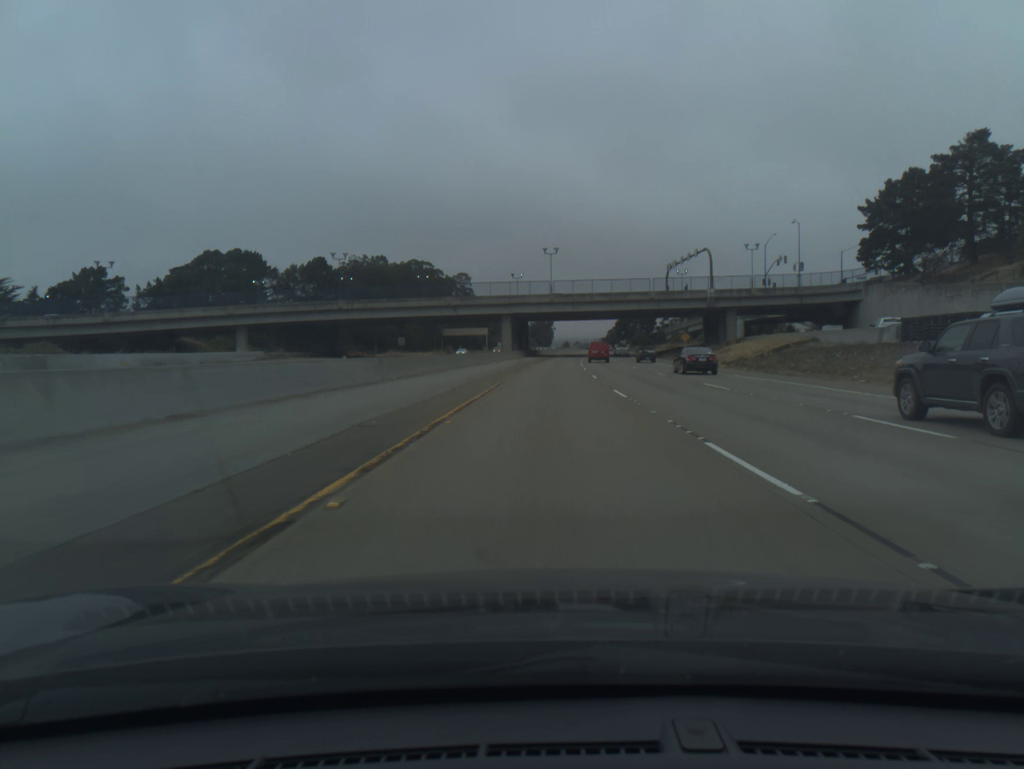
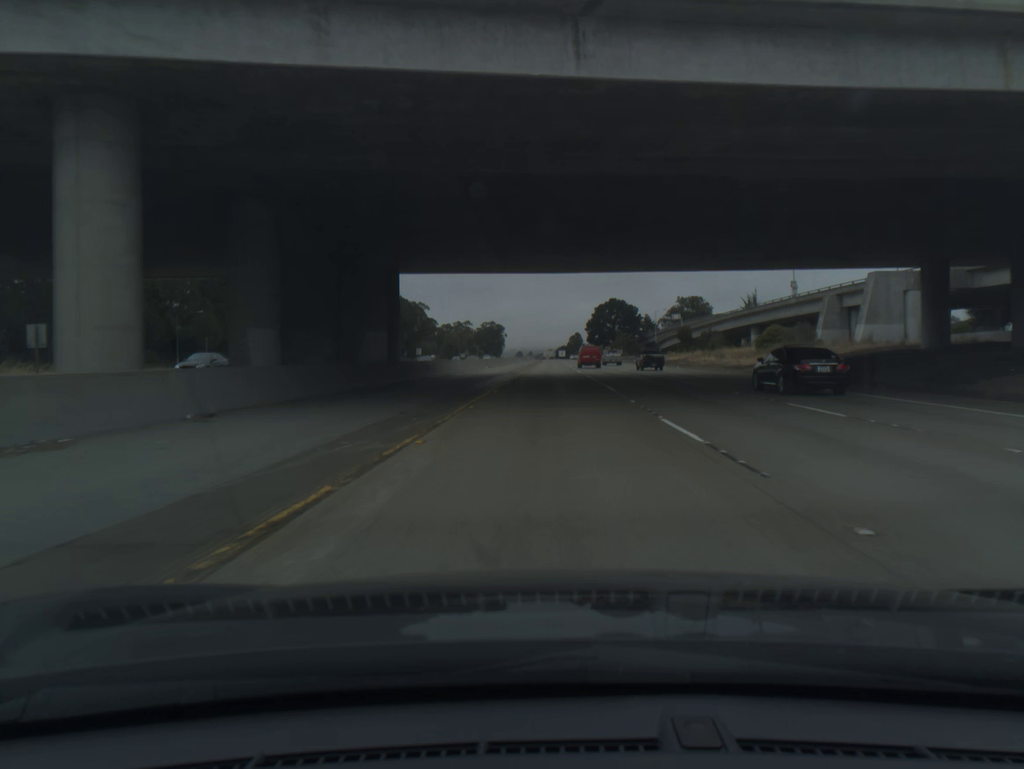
(+2.9, +97.8) m; +4°
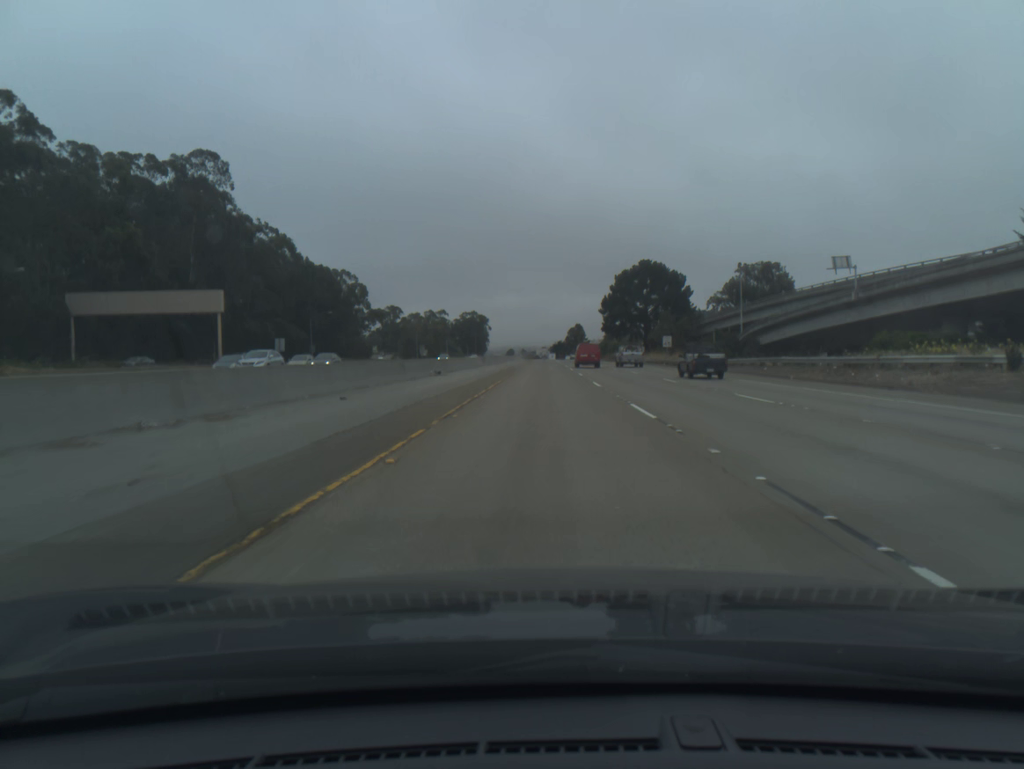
(+1.1, +97.8) m; +1°
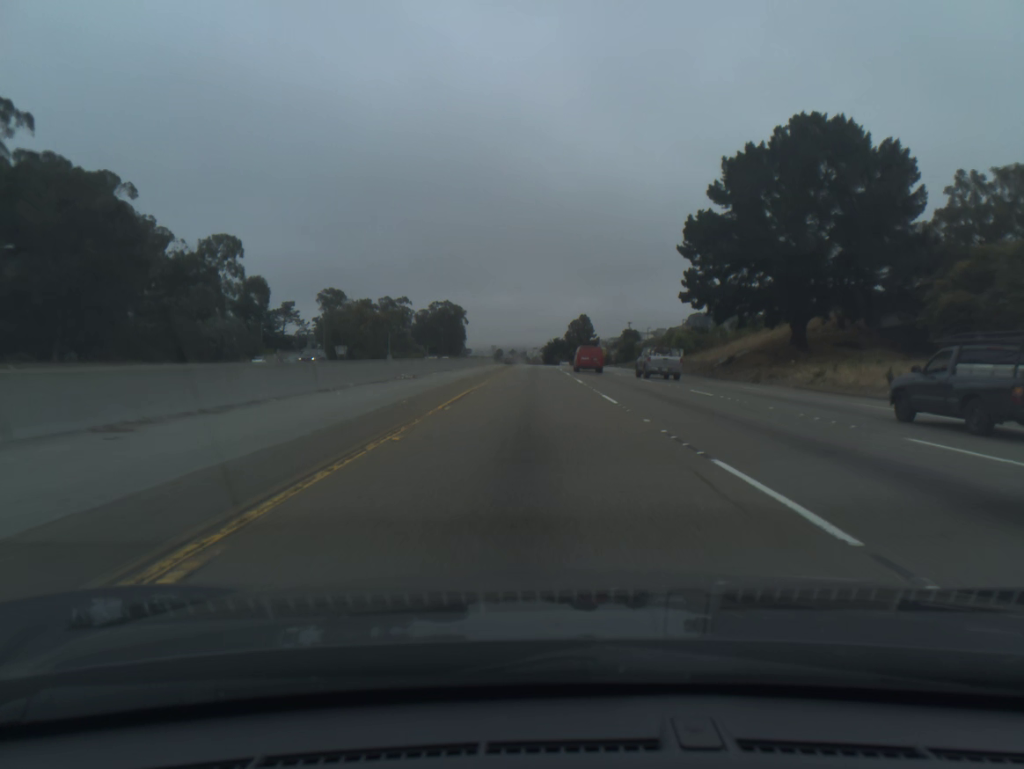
(+0.3, +97.9) m; 0°
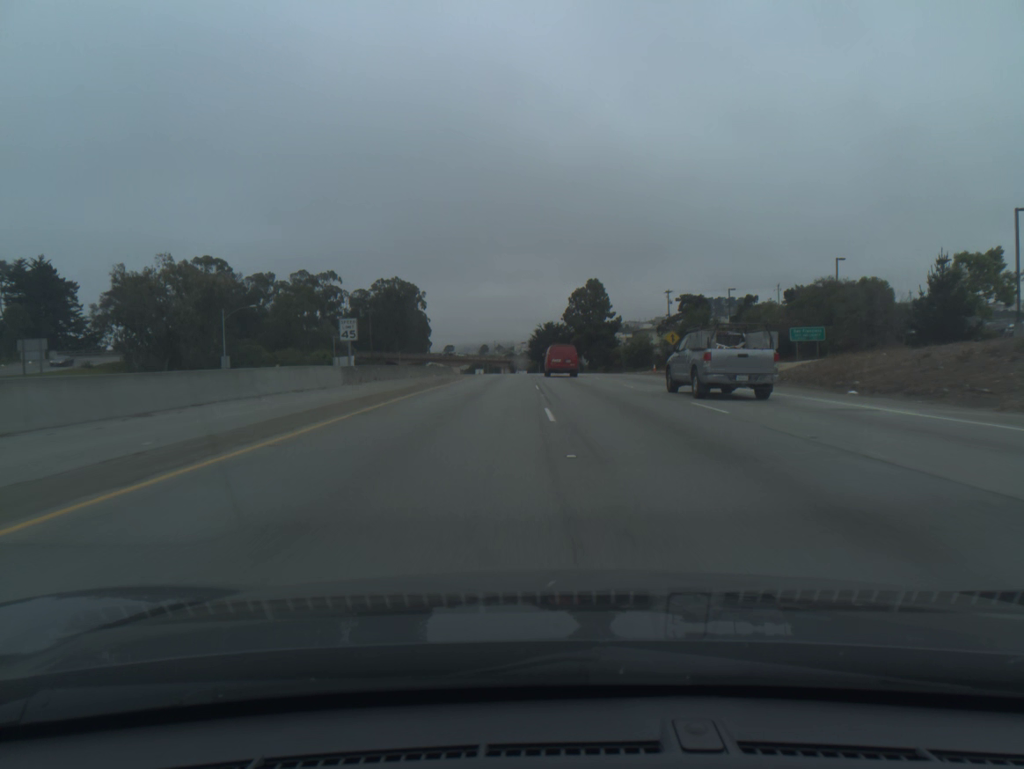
(+1.1, +95.3) m; +1°
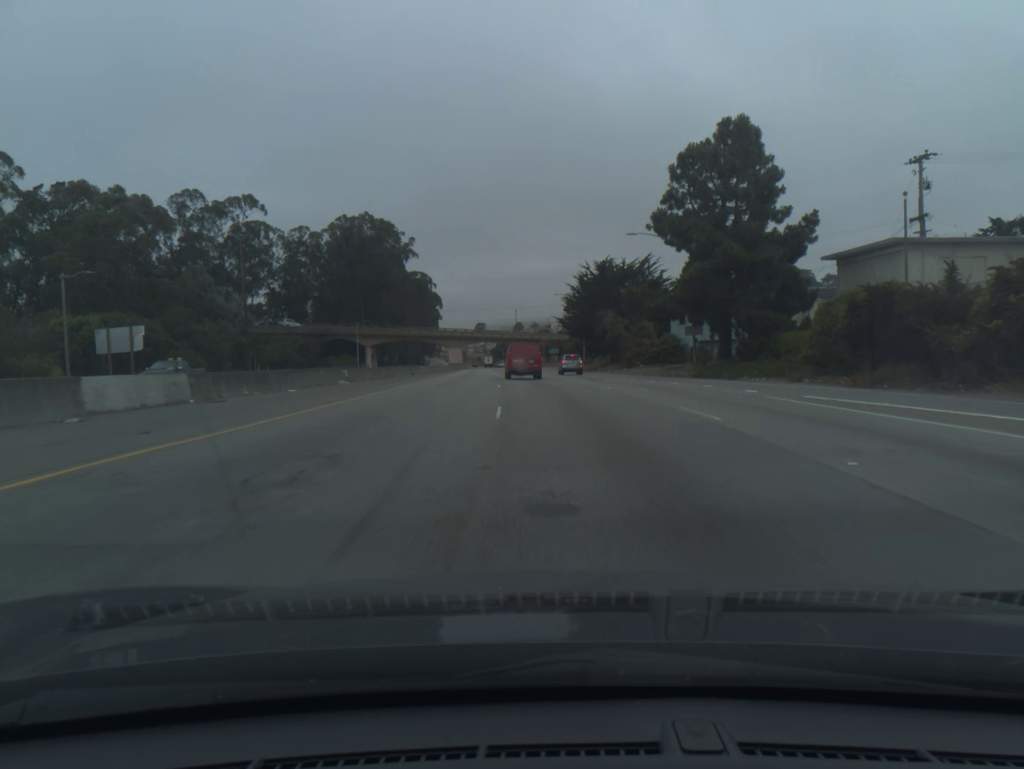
(-1.3, +90.4) m; -3°
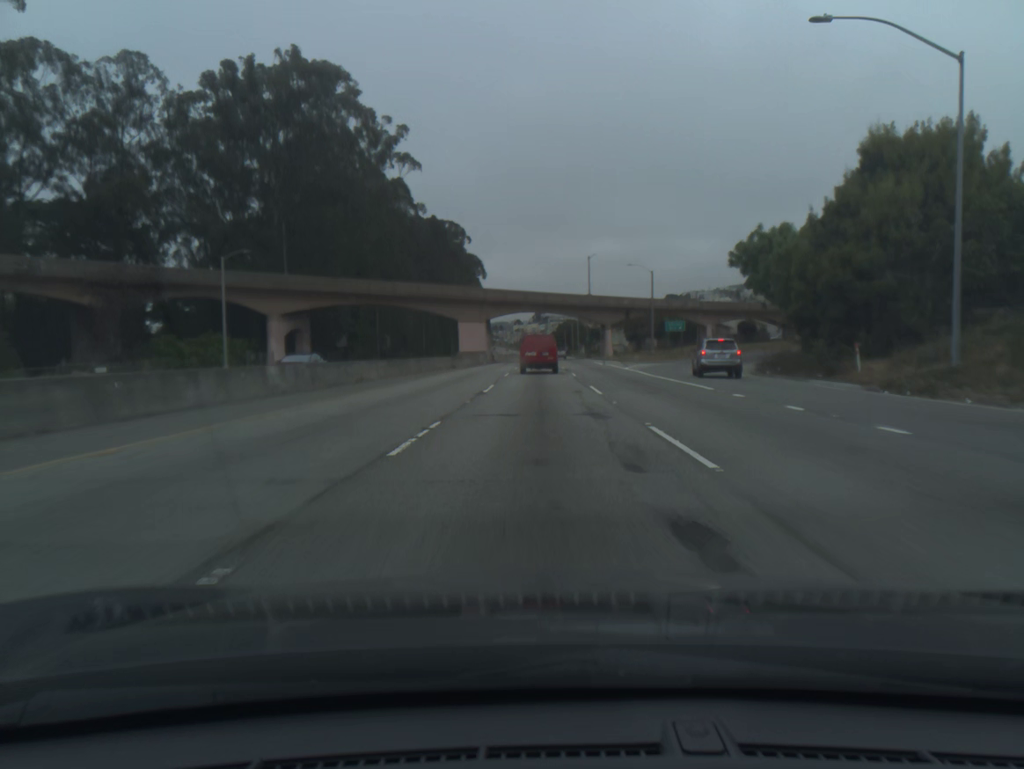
(-4.4, +86.8) m; -5°
